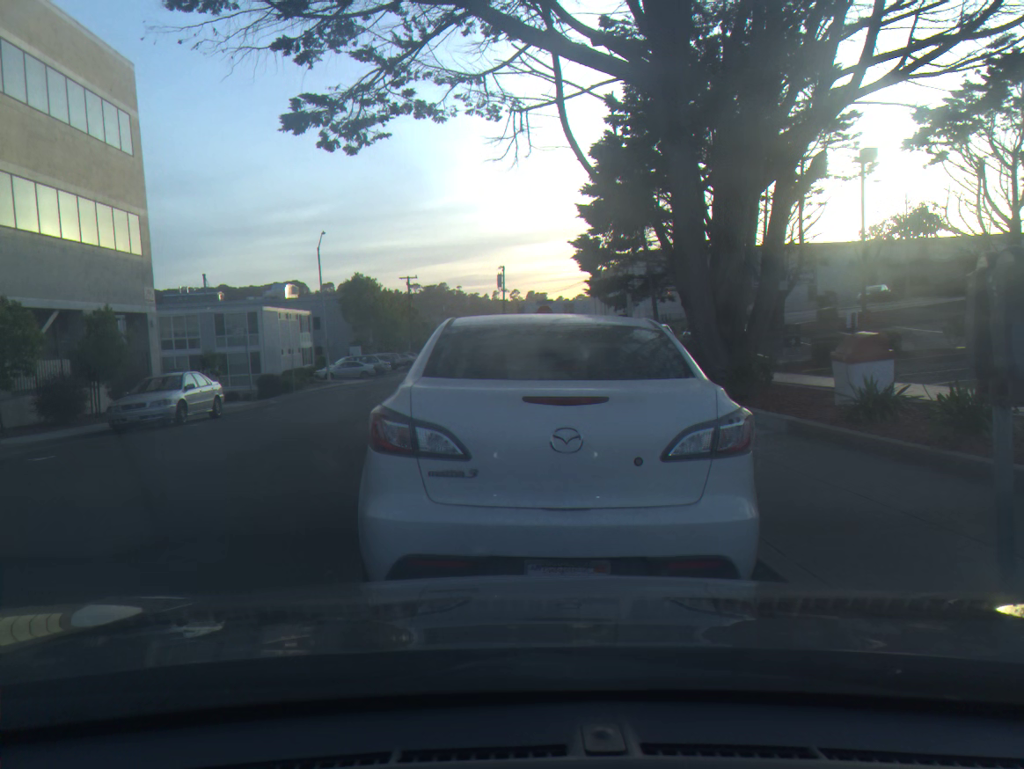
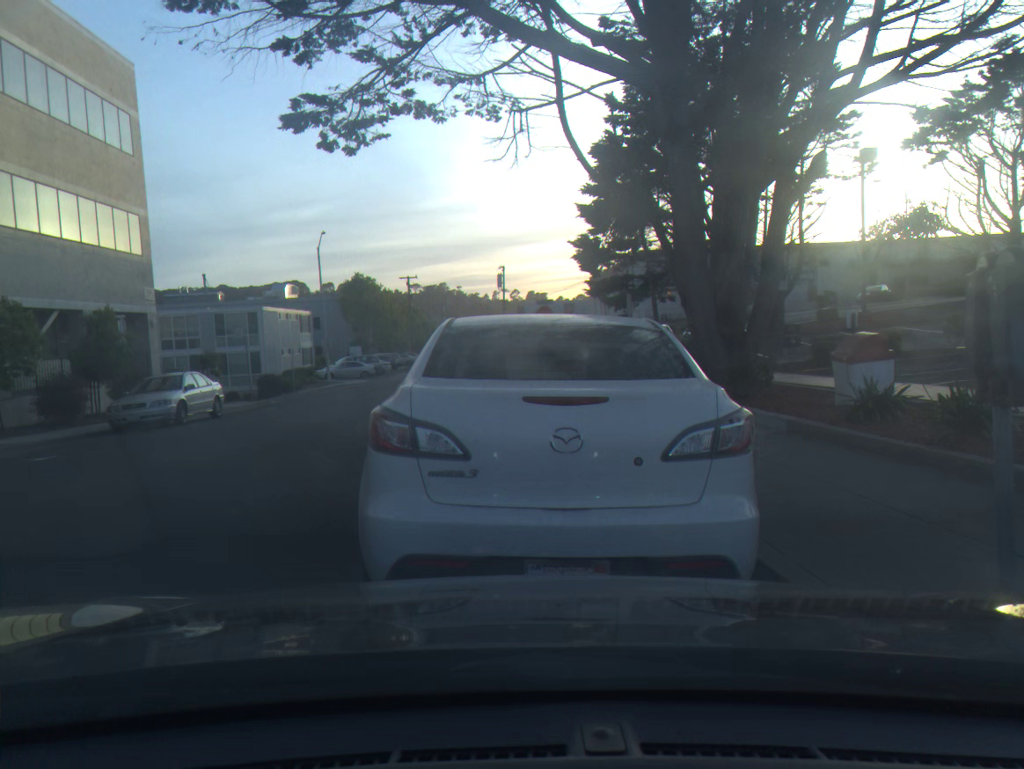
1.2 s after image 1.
(0.0, 0.0) m; 0°
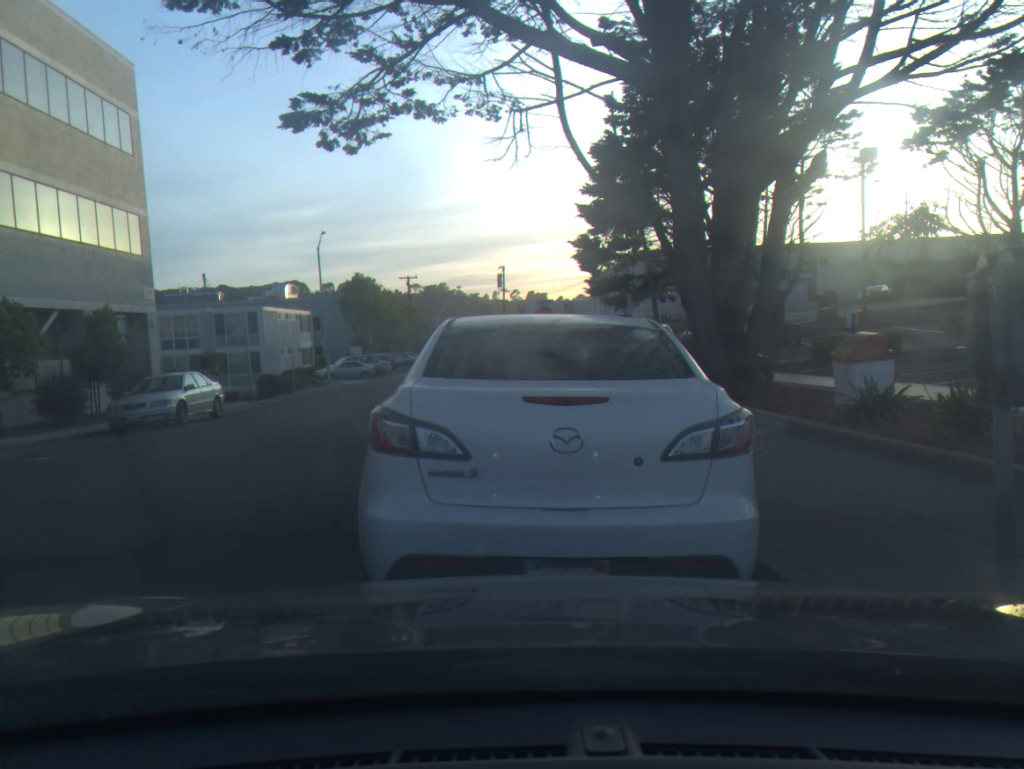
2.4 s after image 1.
(0.0, 0.0) m; 0°
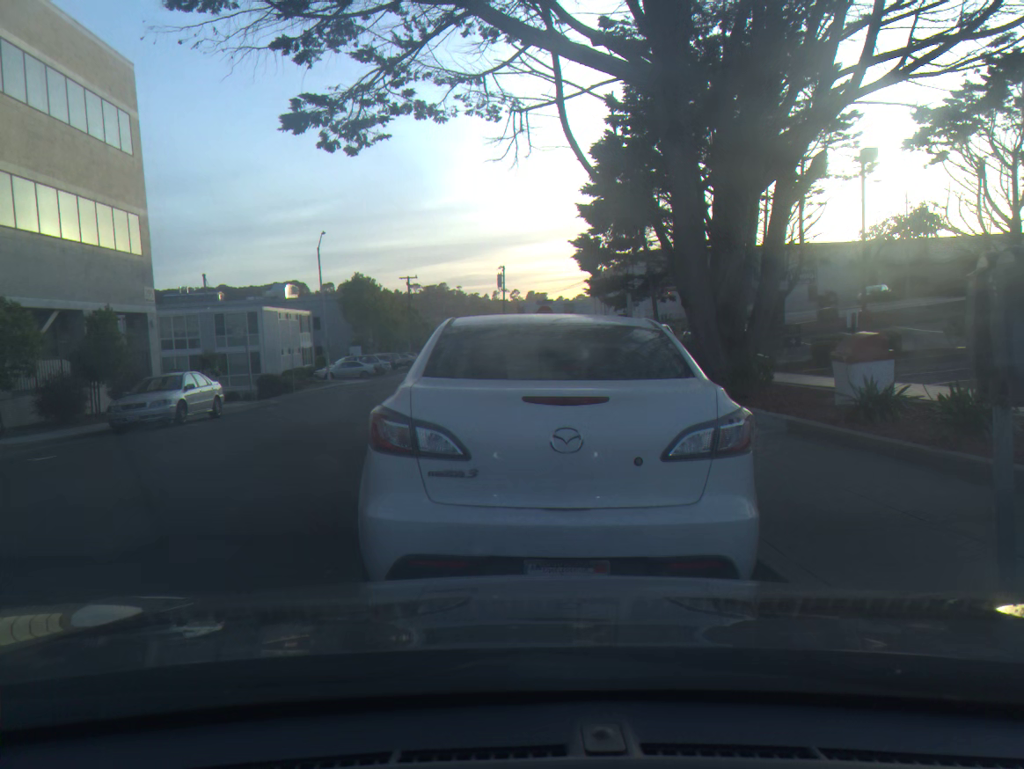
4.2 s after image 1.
(0.0, 0.0) m; 0°
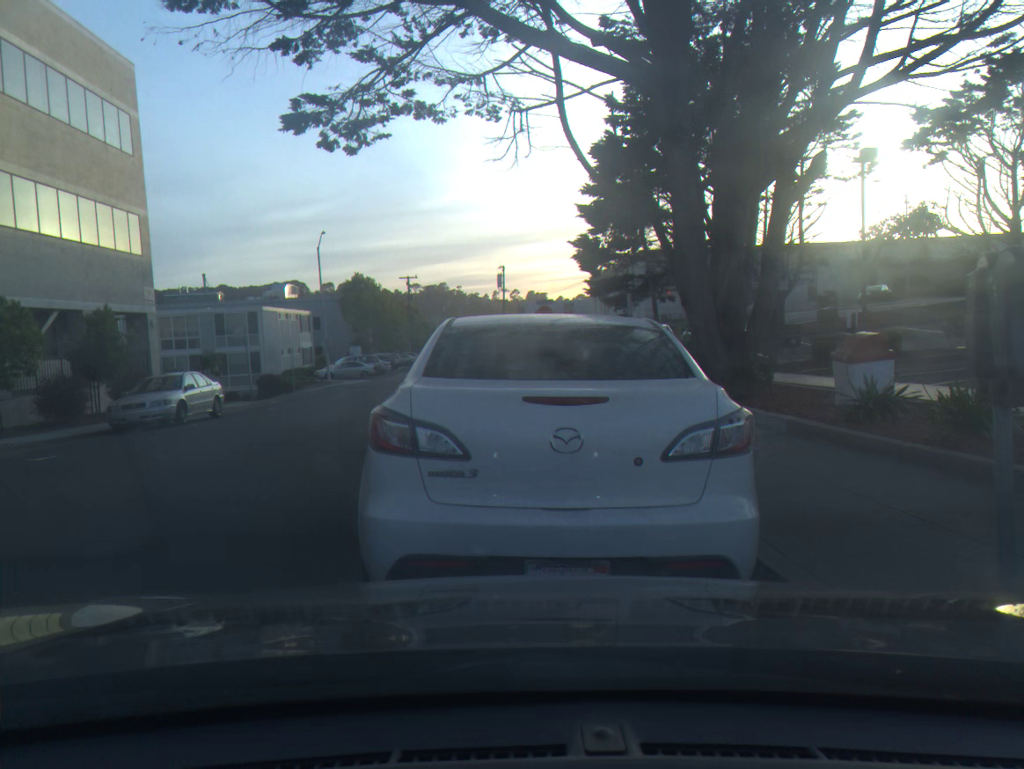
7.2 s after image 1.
(0.0, 0.0) m; 0°
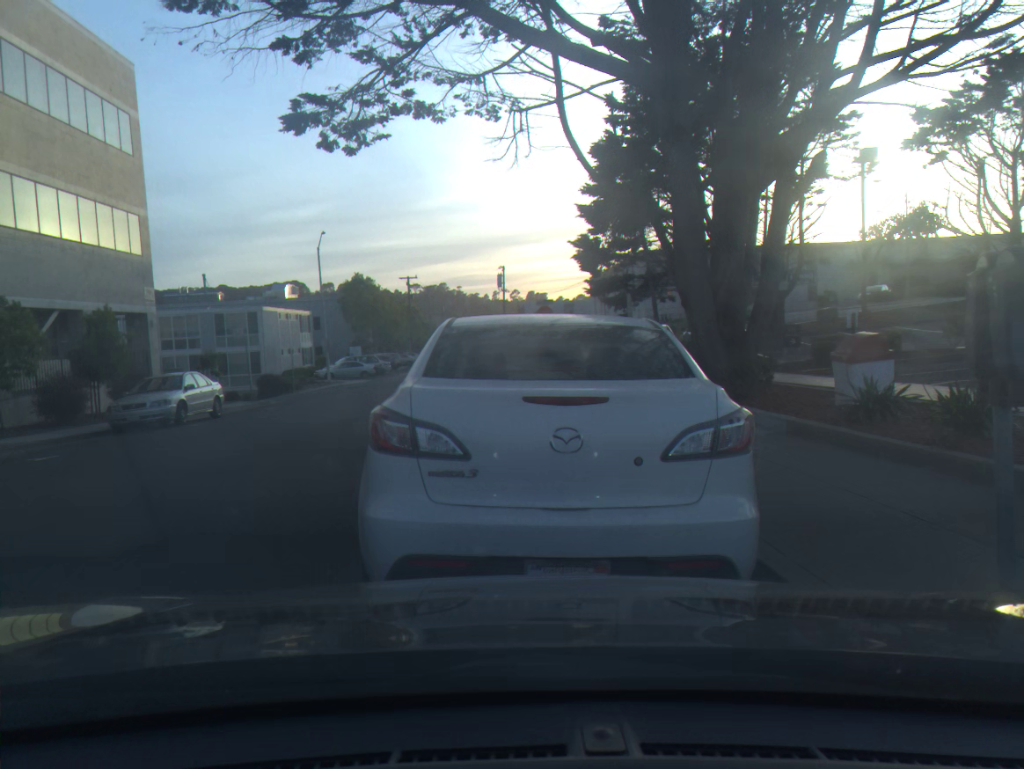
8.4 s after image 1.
(0.0, 0.0) m; 0°
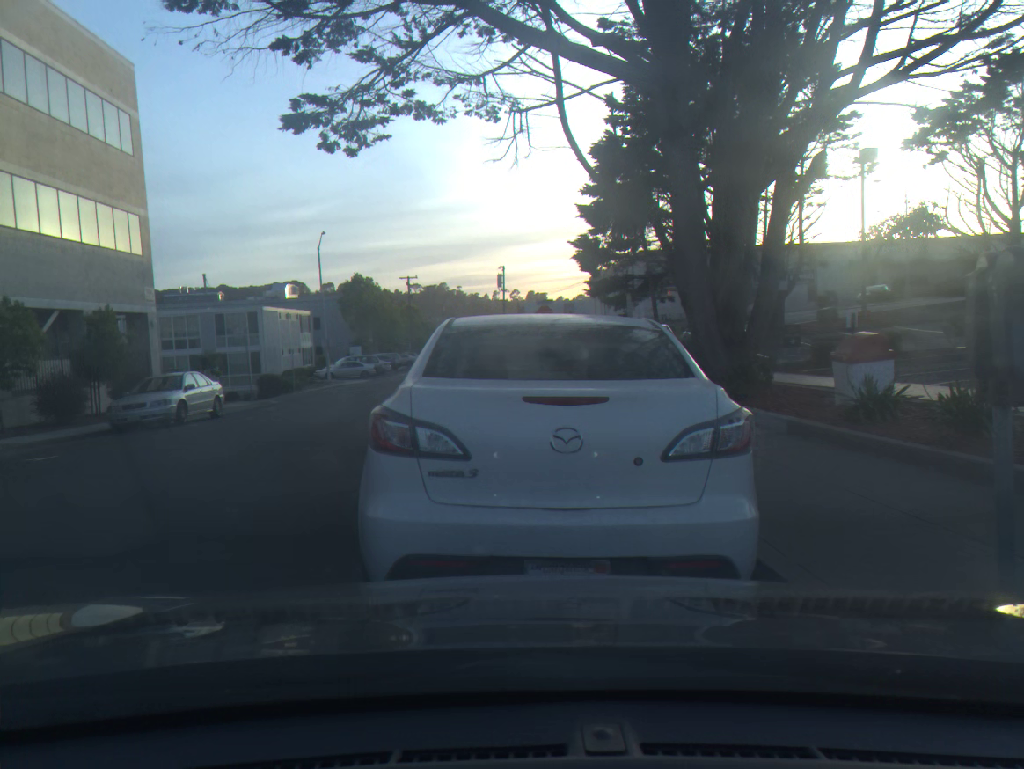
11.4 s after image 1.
(0.0, 0.0) m; 0°
